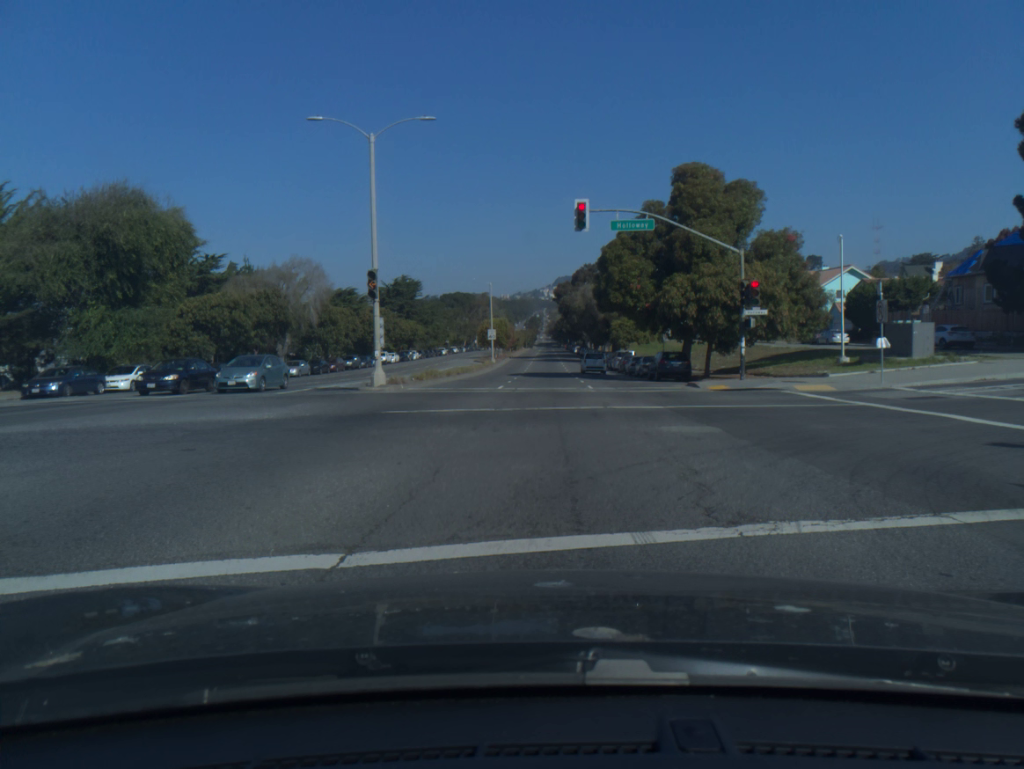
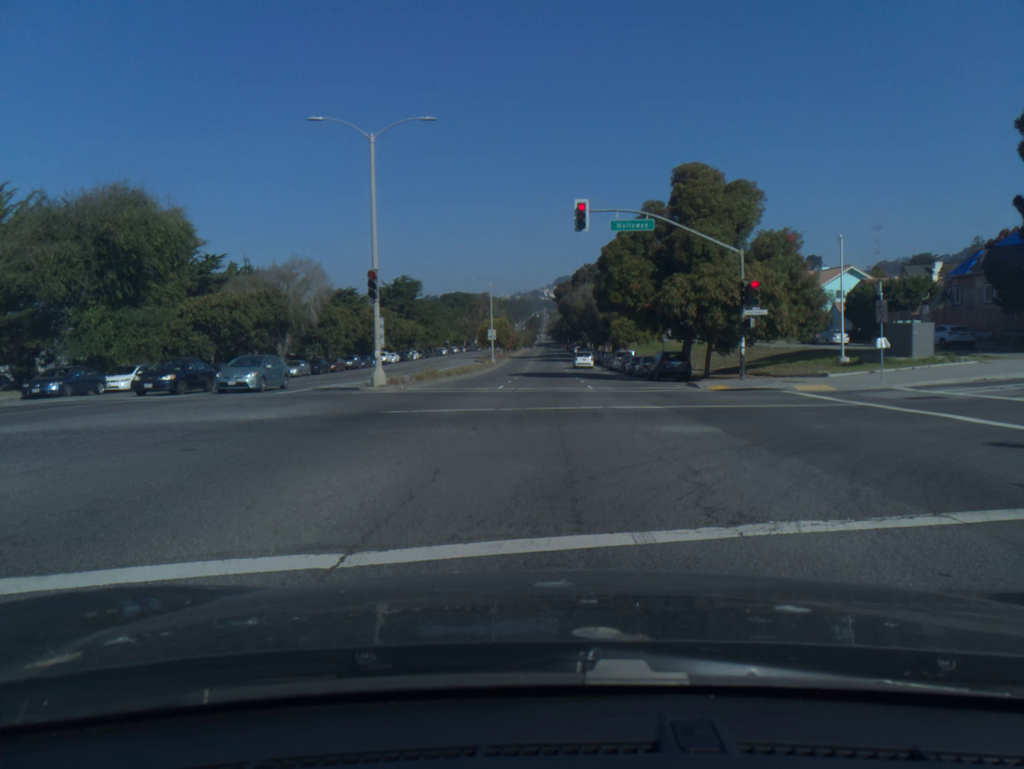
(0.0, 0.0) m; 0°
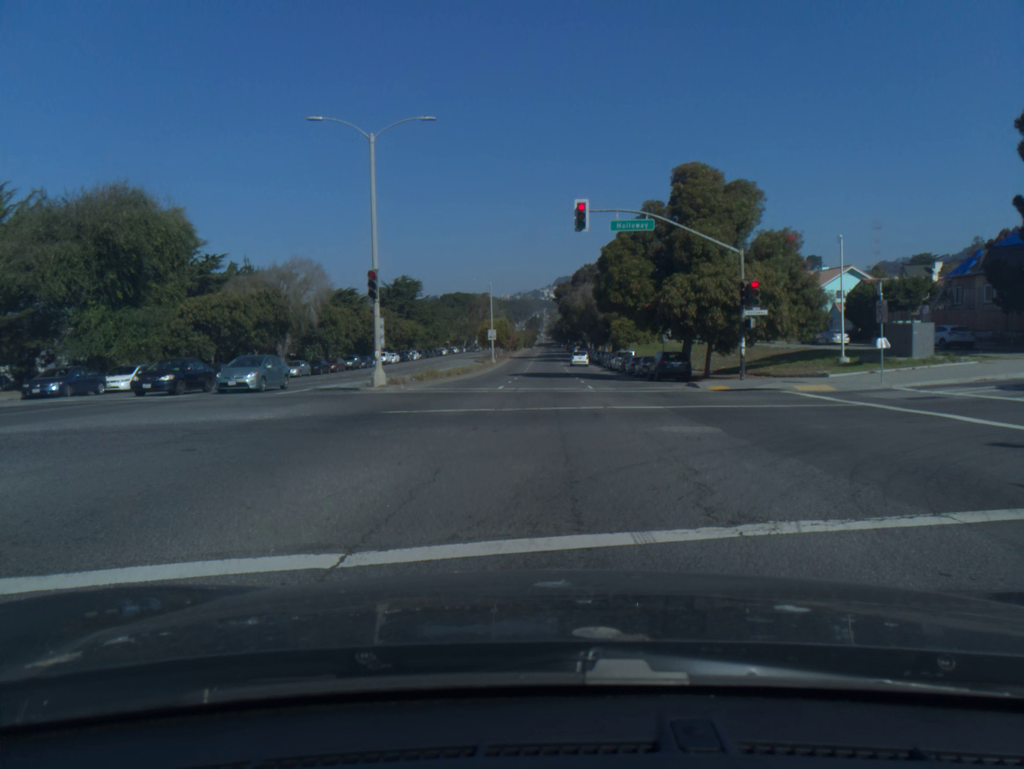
(0.0, 0.0) m; 0°
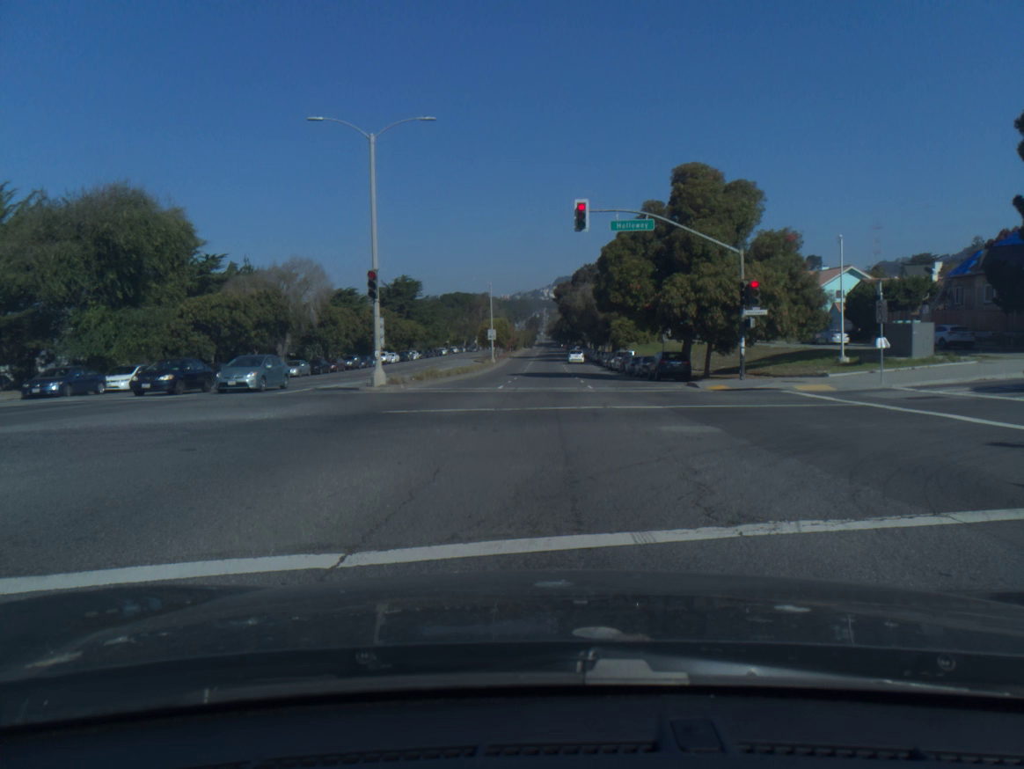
(0.0, 0.0) m; 0°
